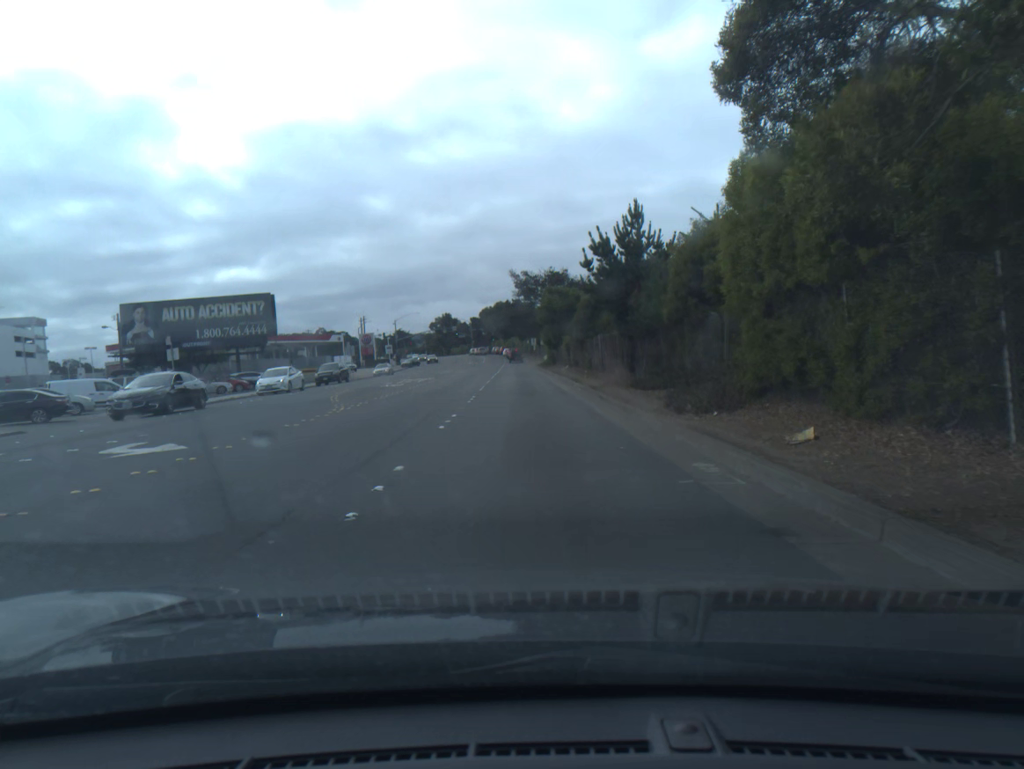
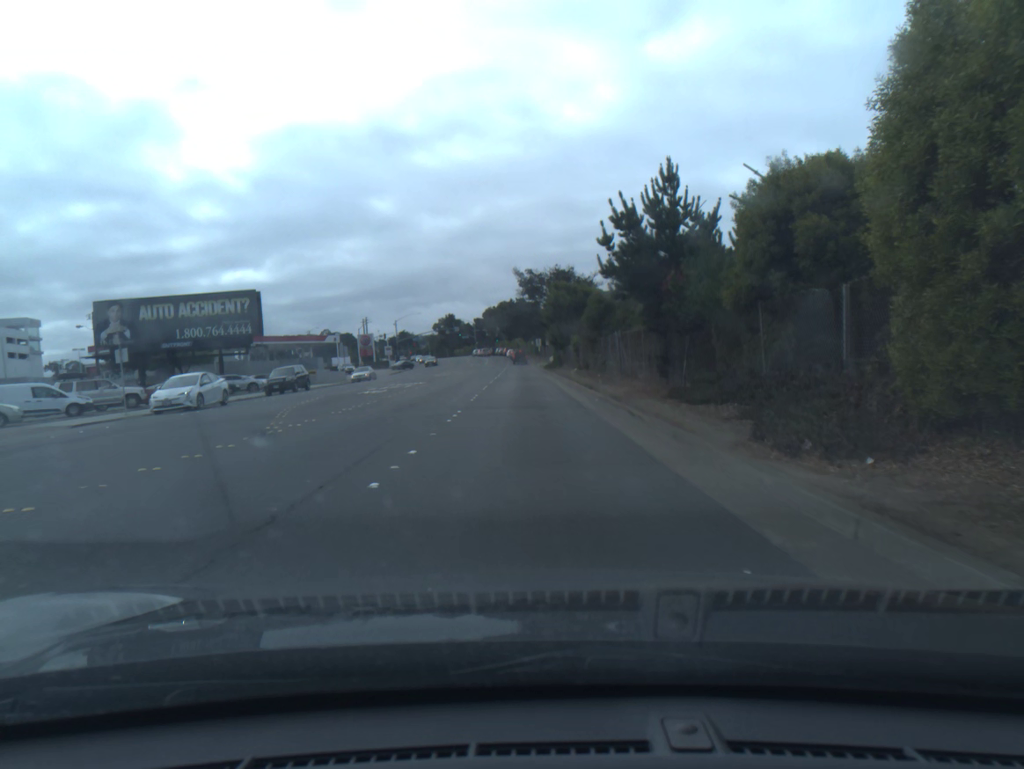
(0.0, +5.9) m; -1°
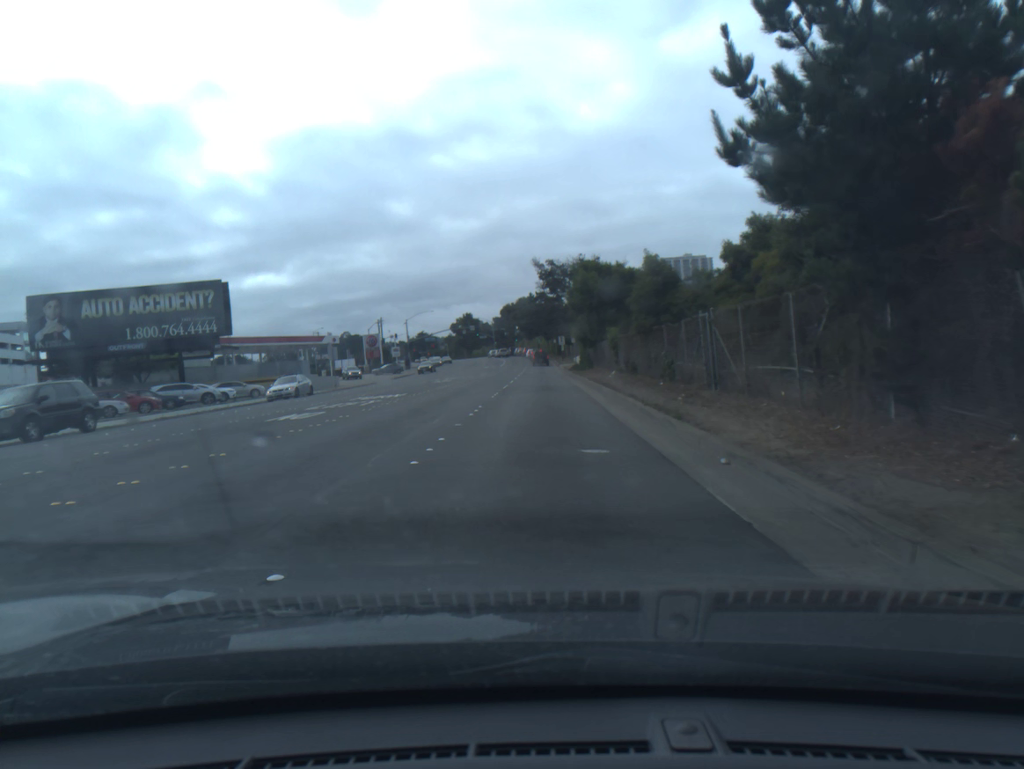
(-0.1, +13.0) m; -1°
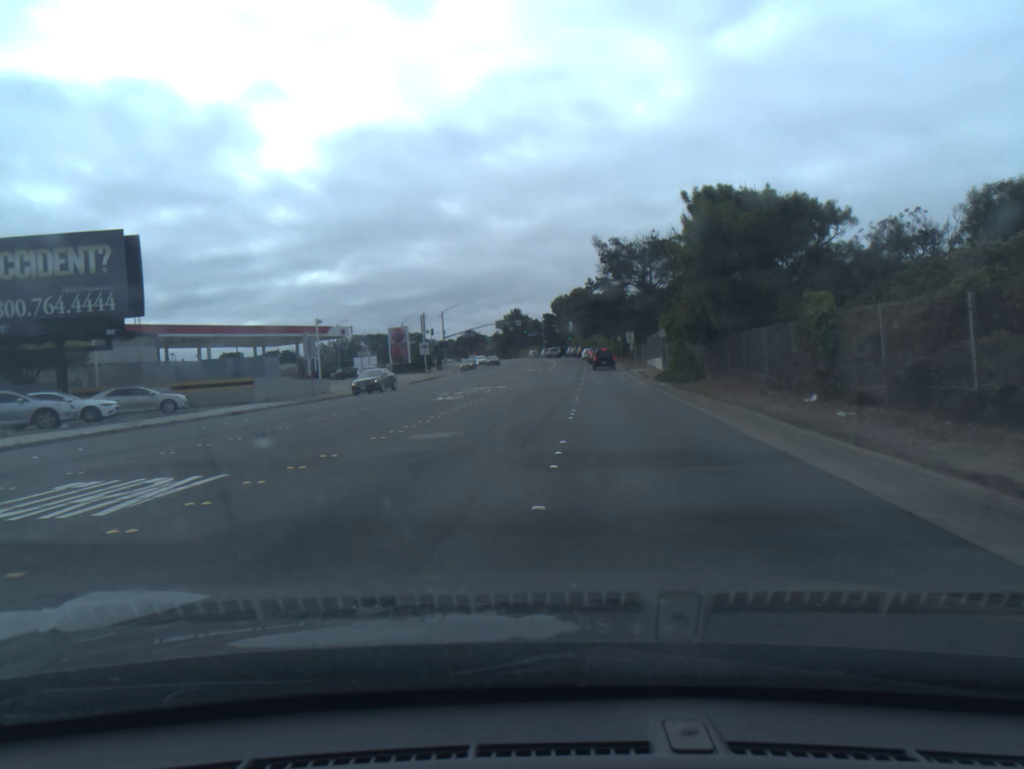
(-0.9, +22.4) m; -4°
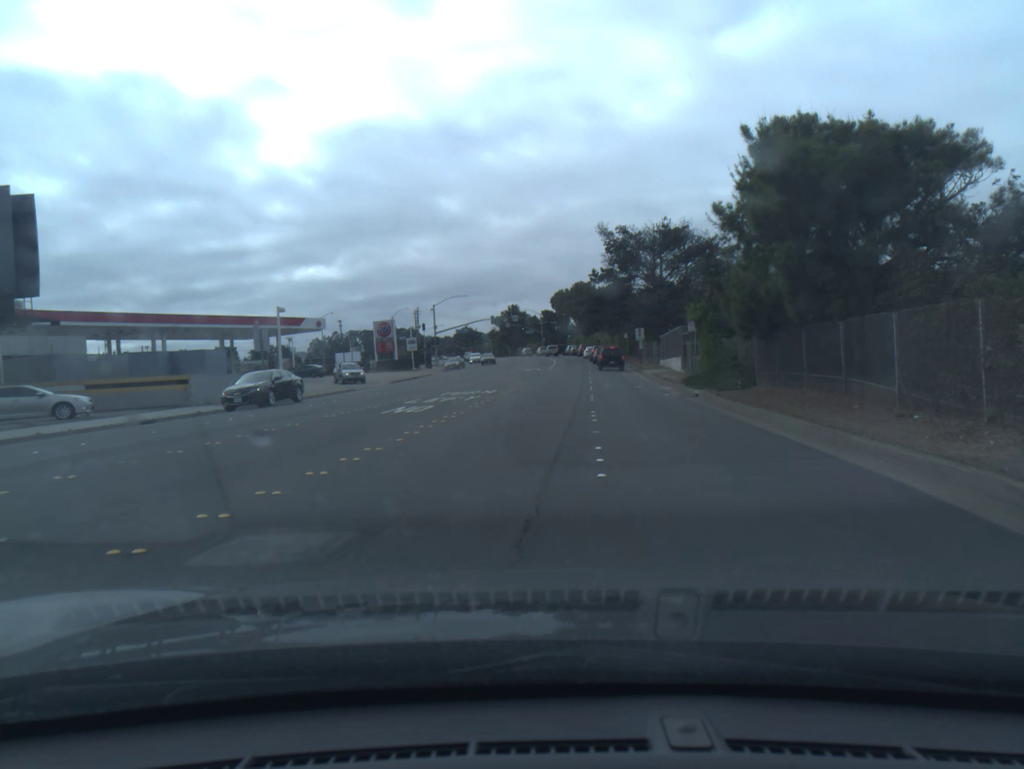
(0.0, +8.2) m; 0°
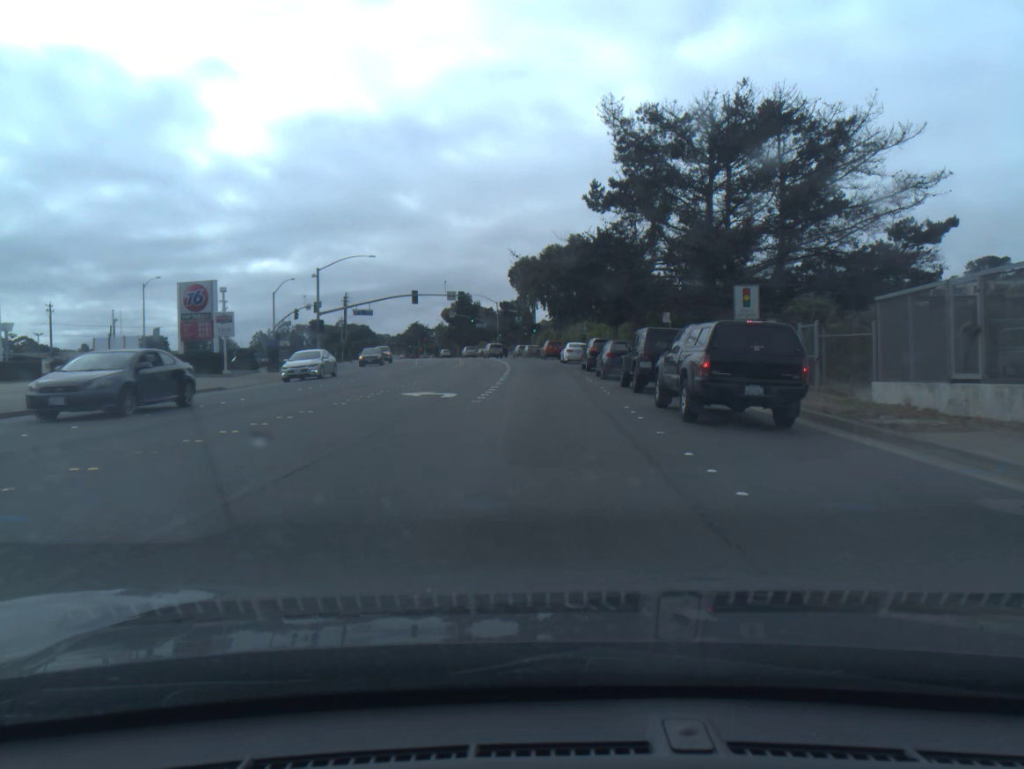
(+1.5, +45.3) m; +3°
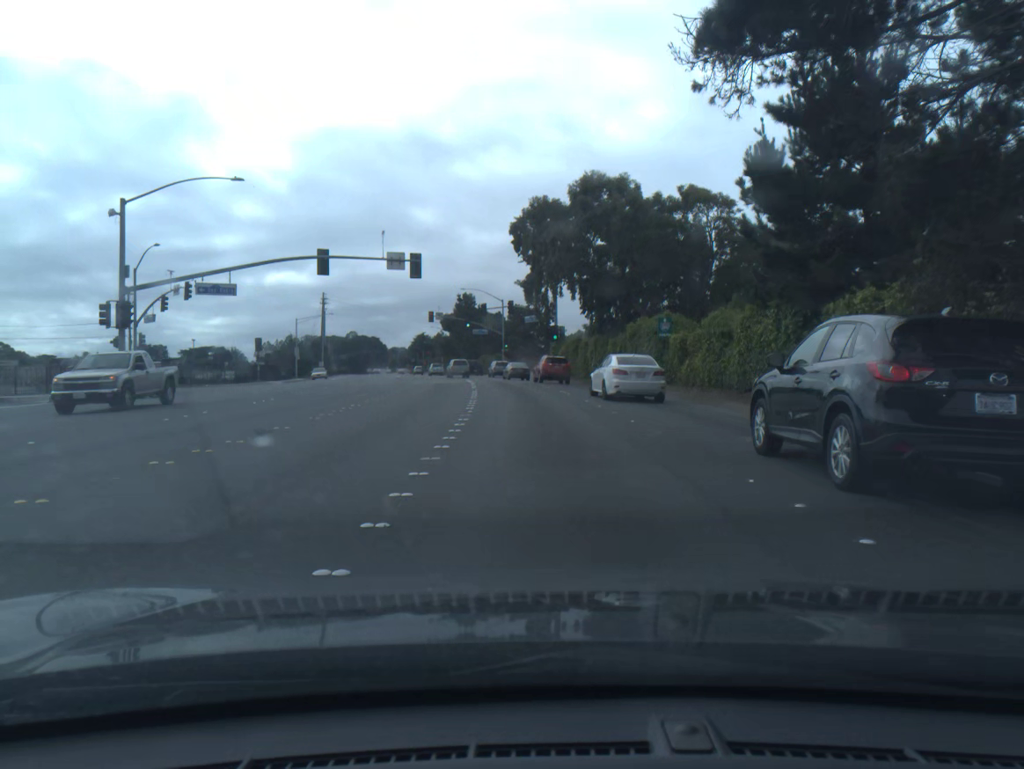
(-0.3, +38.4) m; -2°
